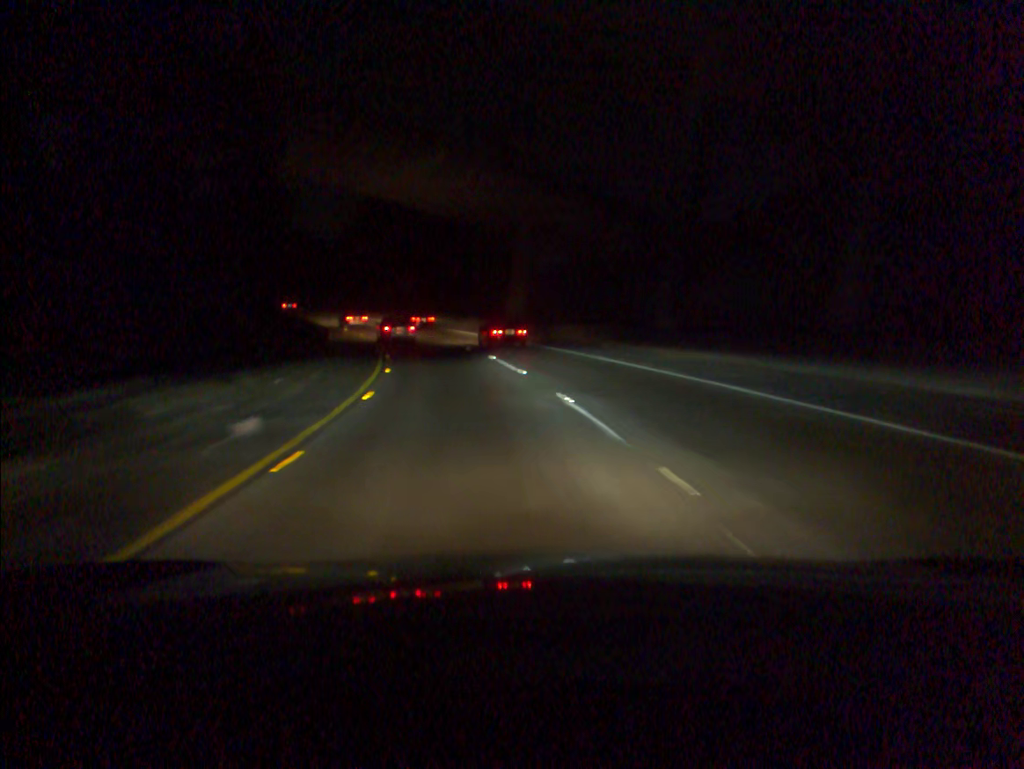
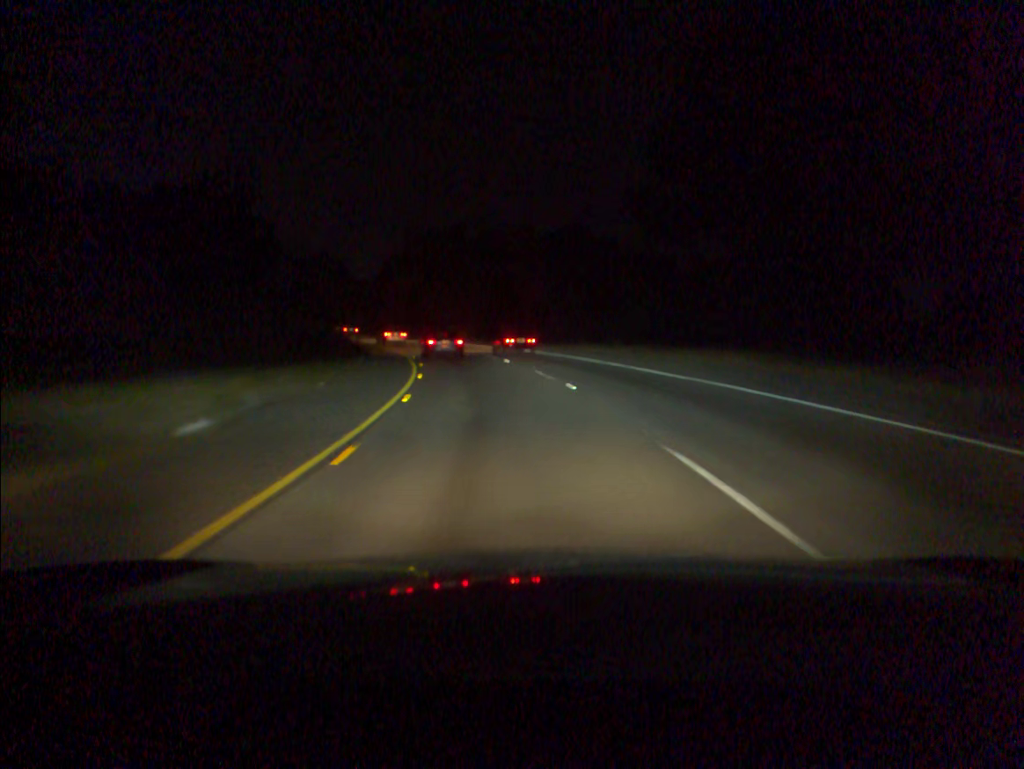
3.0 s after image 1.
(-14.1, +67.0) m; -23°
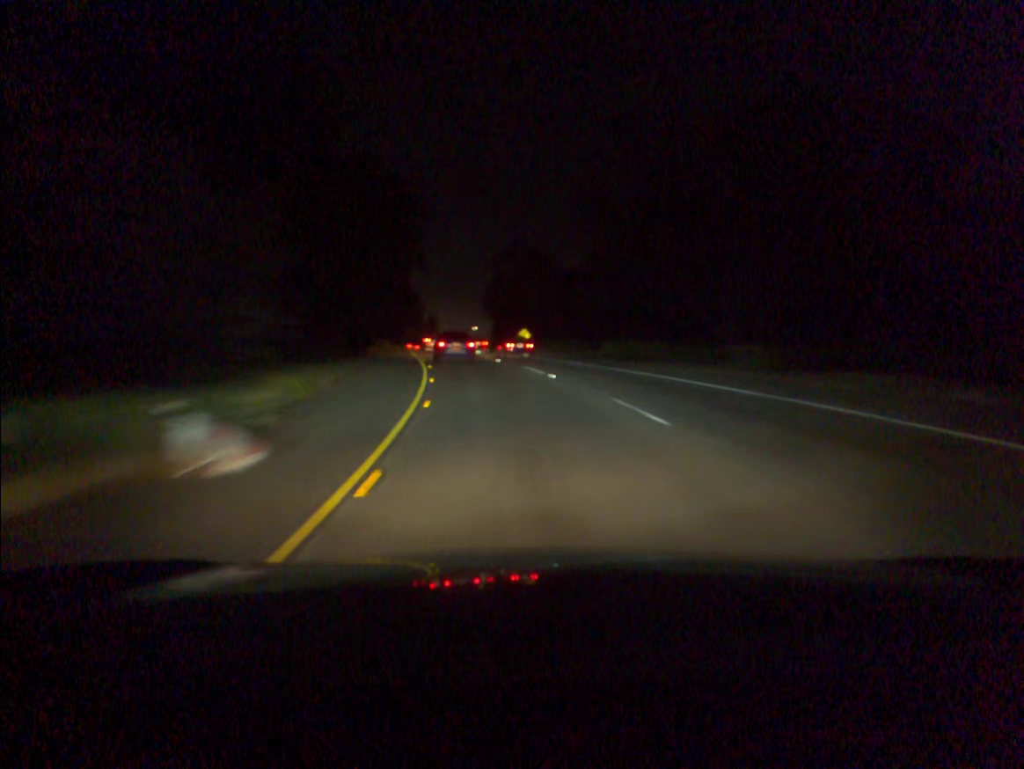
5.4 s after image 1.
(-7.6, +52.1) m; -16°
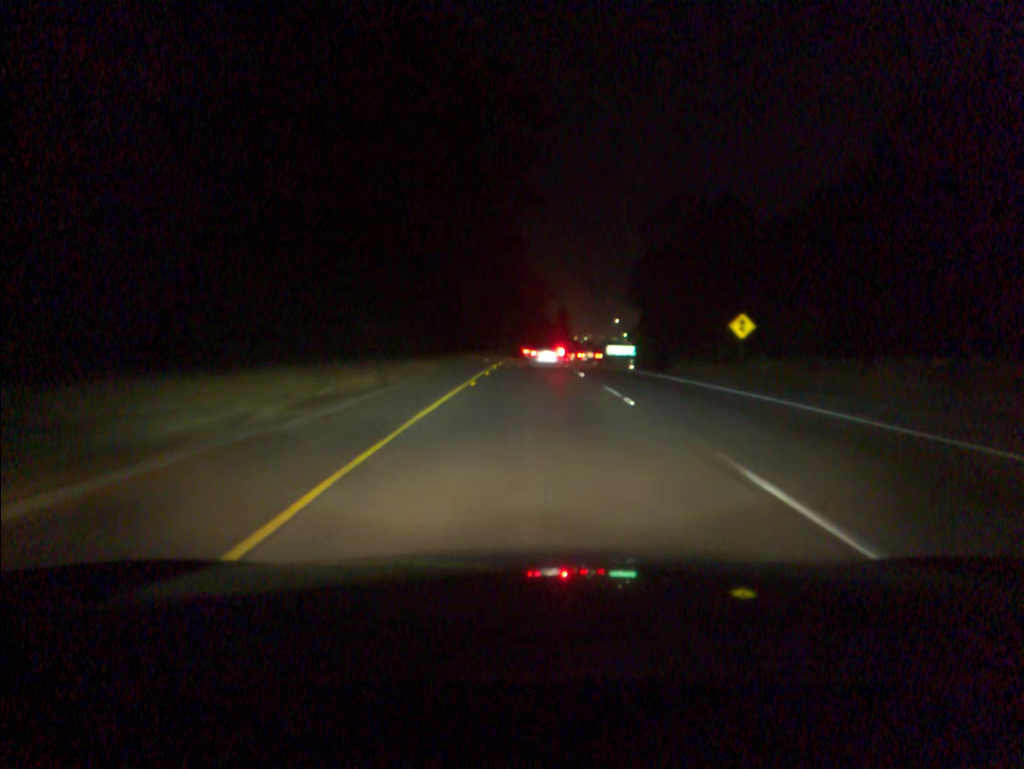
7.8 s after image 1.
(-5.6, +51.4) m; -10°
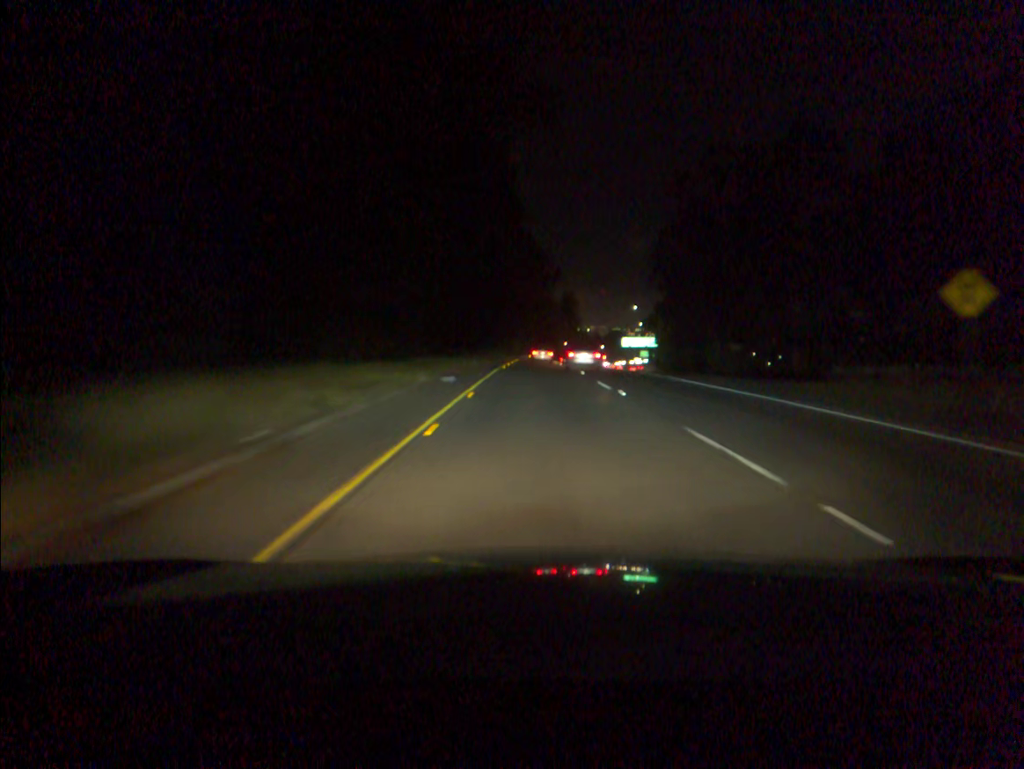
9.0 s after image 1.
(0.0, +25.9) m; 0°
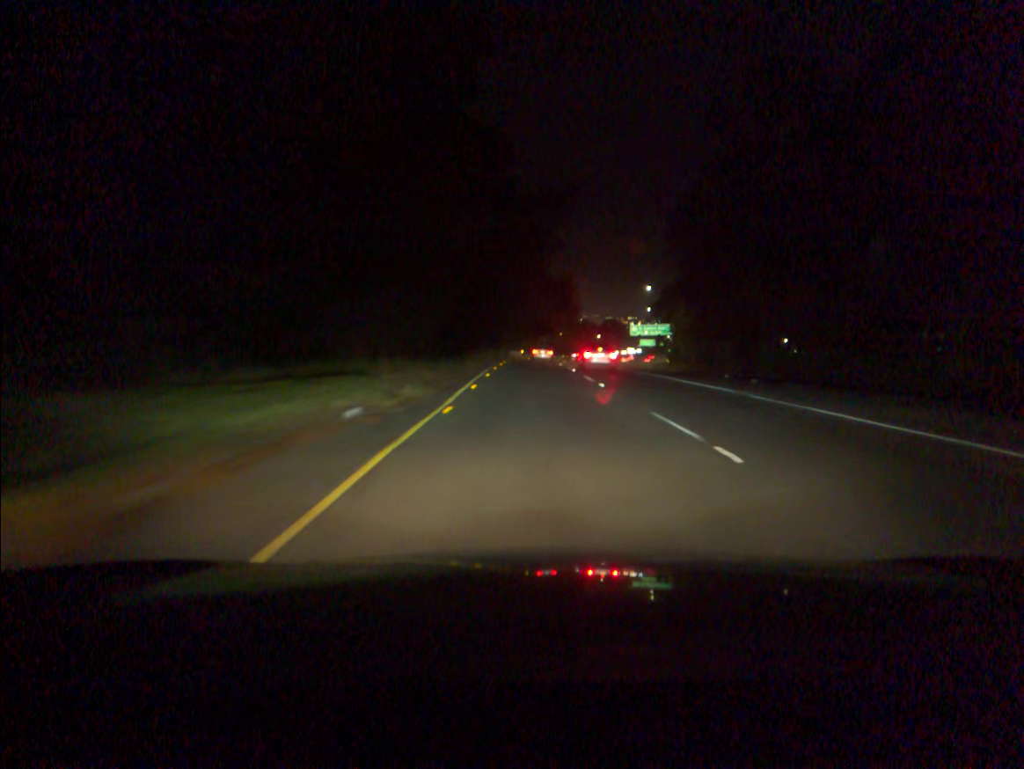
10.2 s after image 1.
(+0.2, +26.4) m; +1°
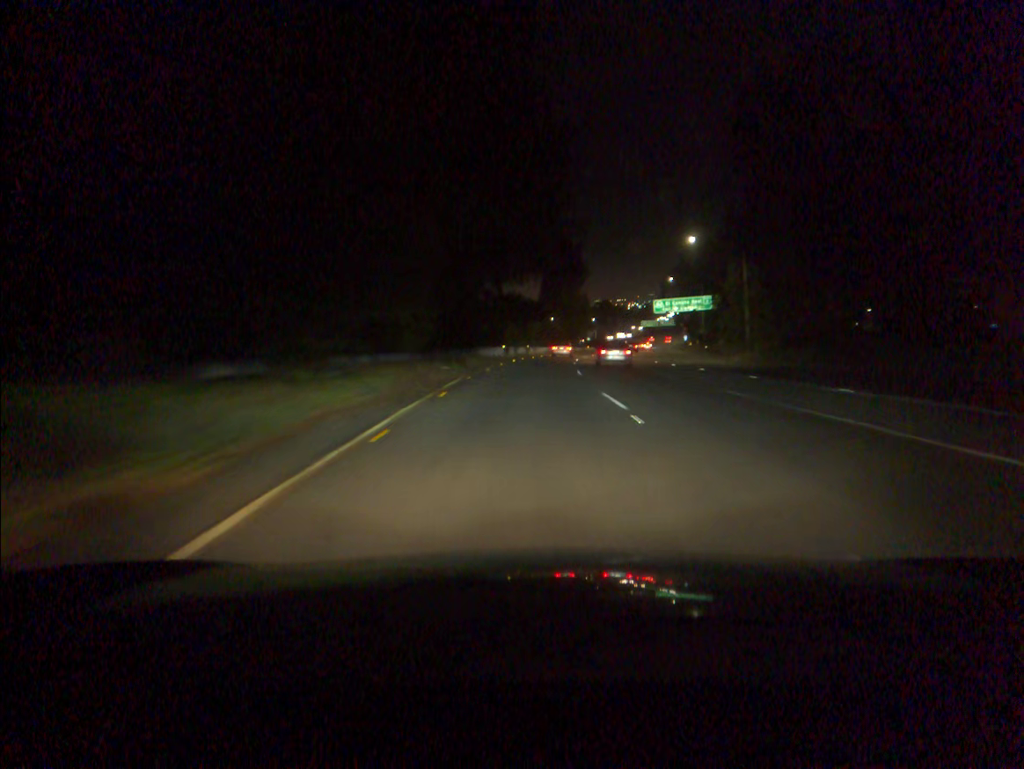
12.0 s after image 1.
(+0.3, +40.8) m; +1°
